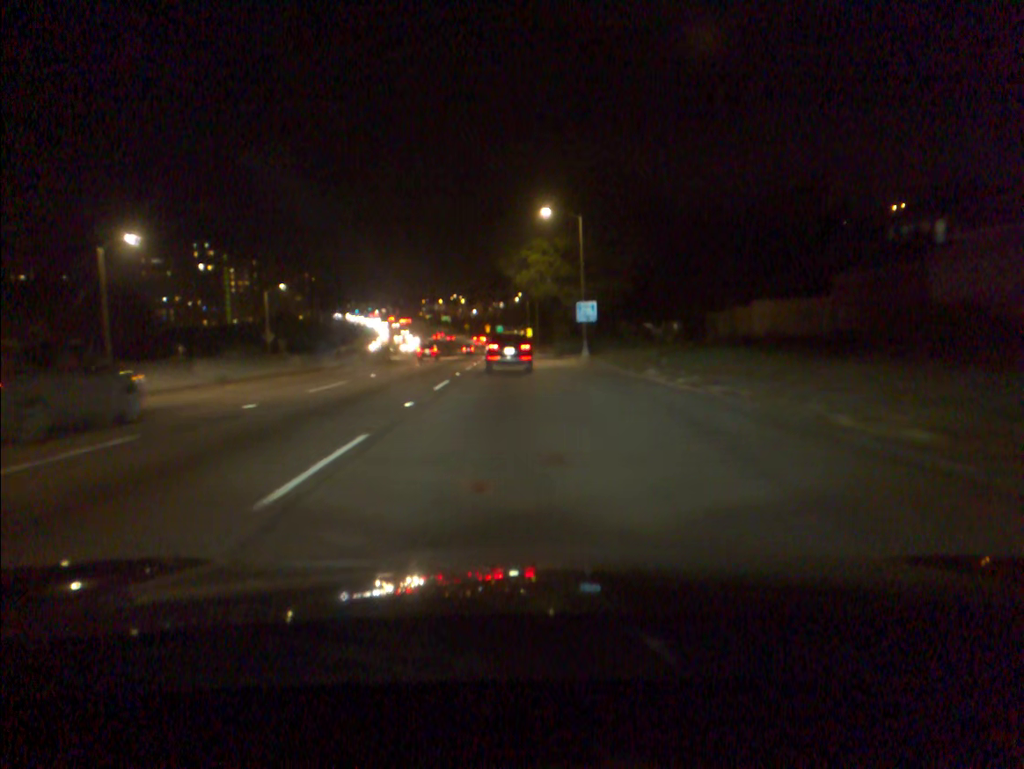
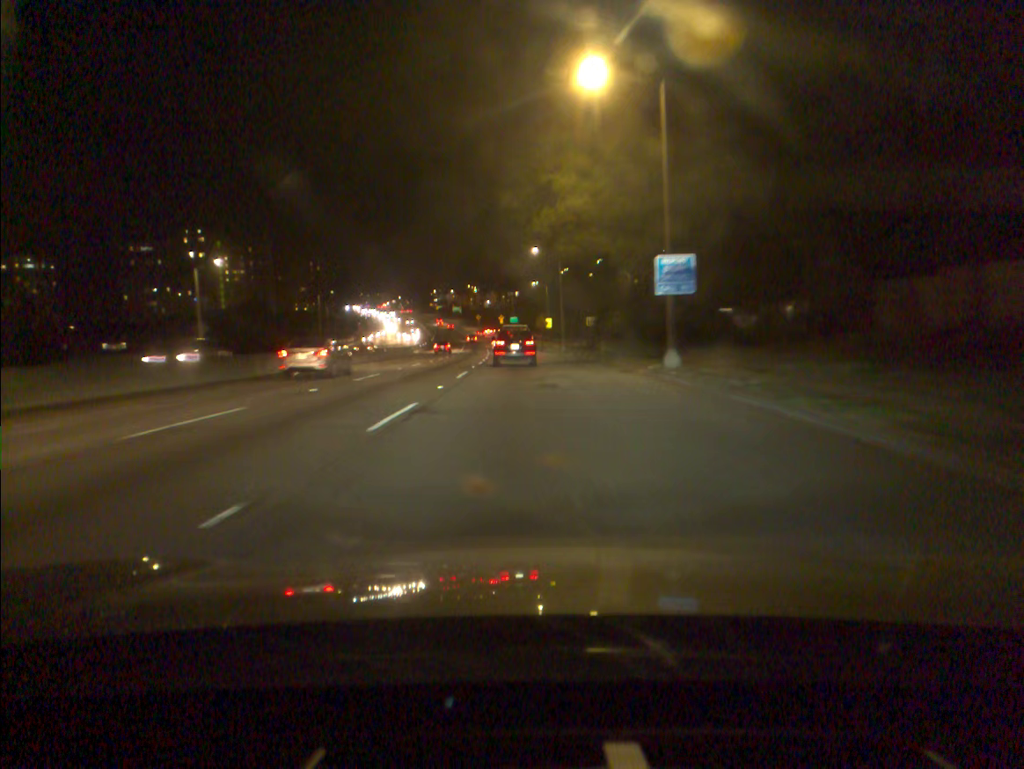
(-0.2, +25.0) m; -1°
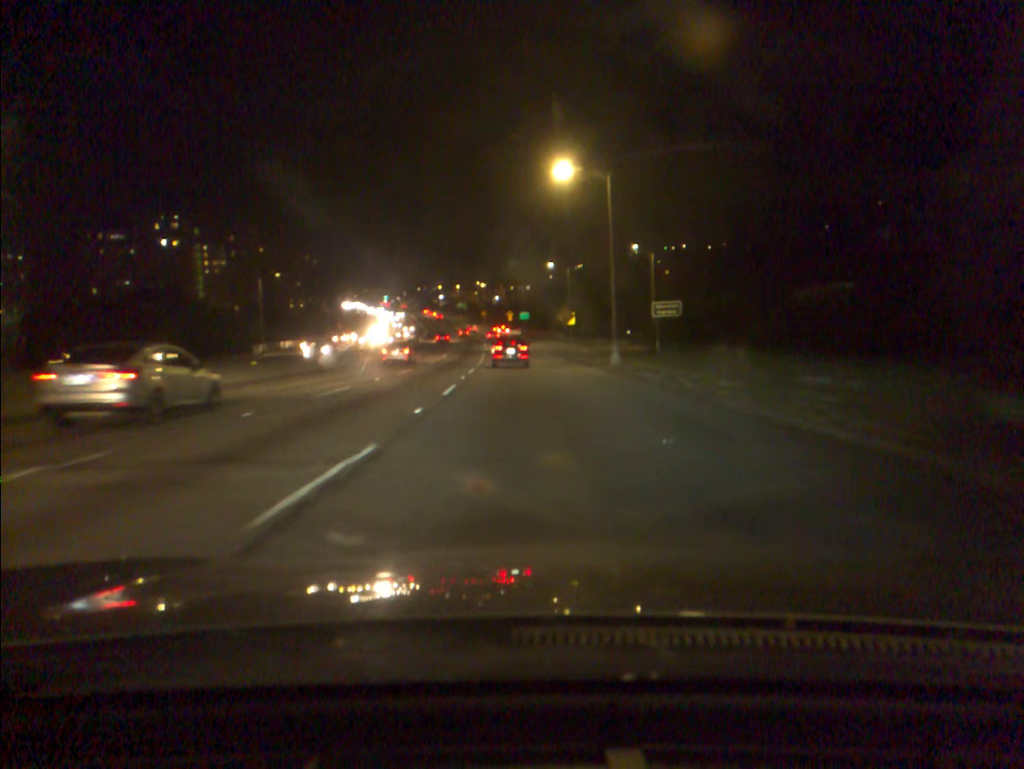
(-0.3, +34.5) m; -1°
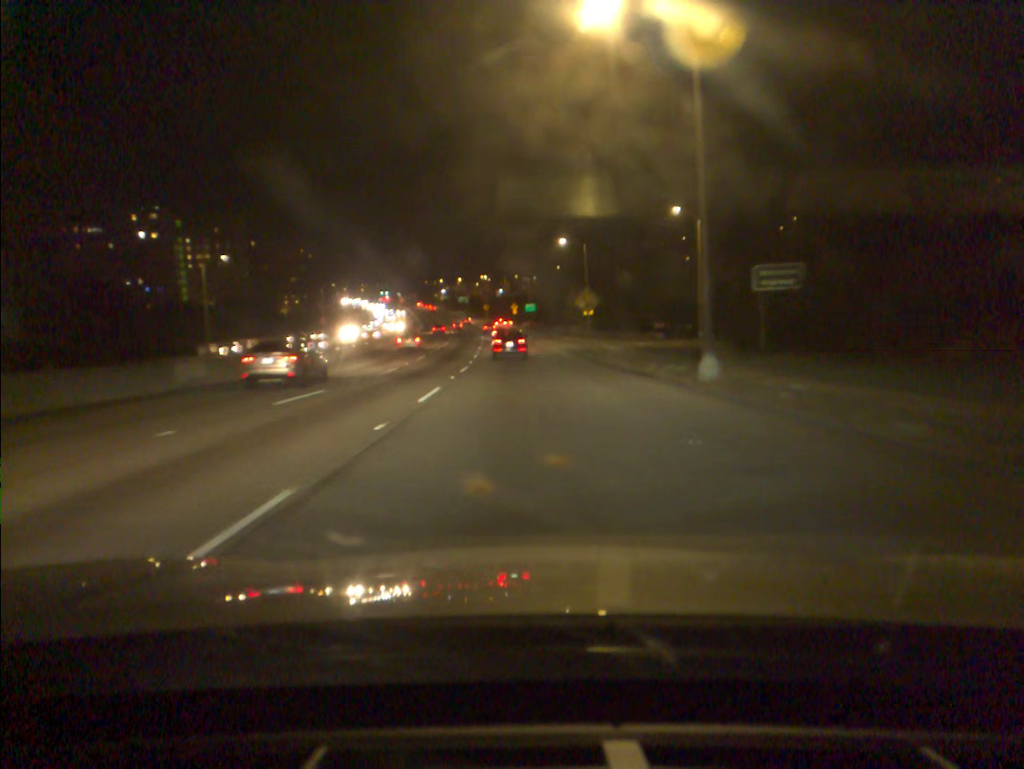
(-0.1, +18.2) m; 0°
